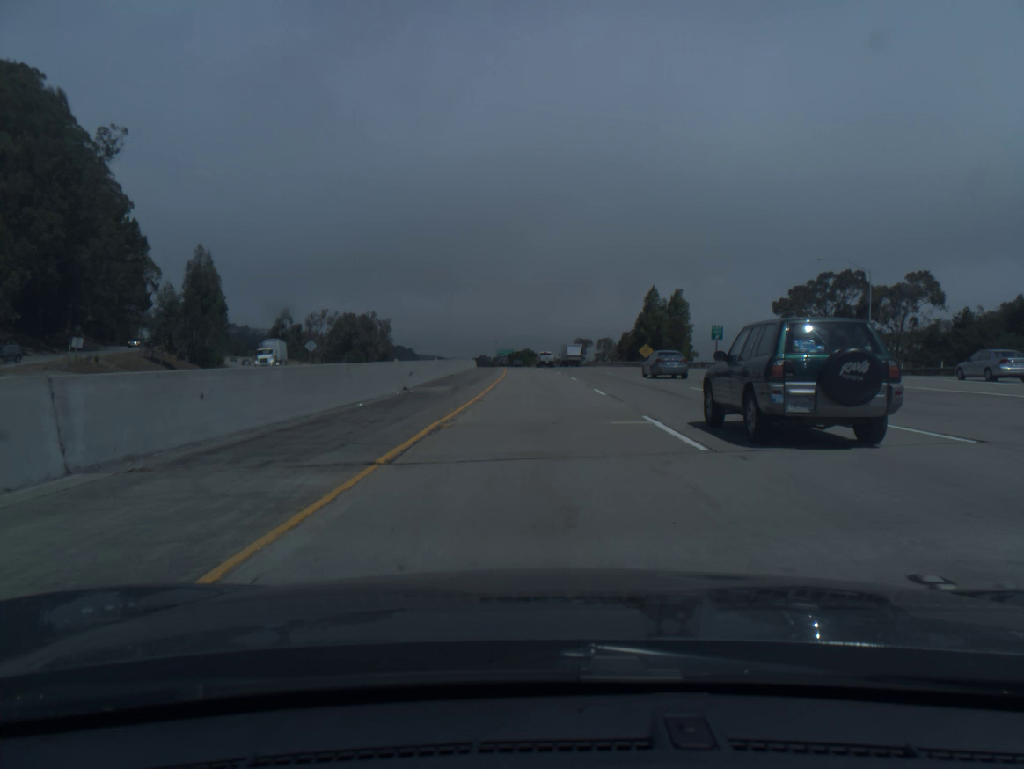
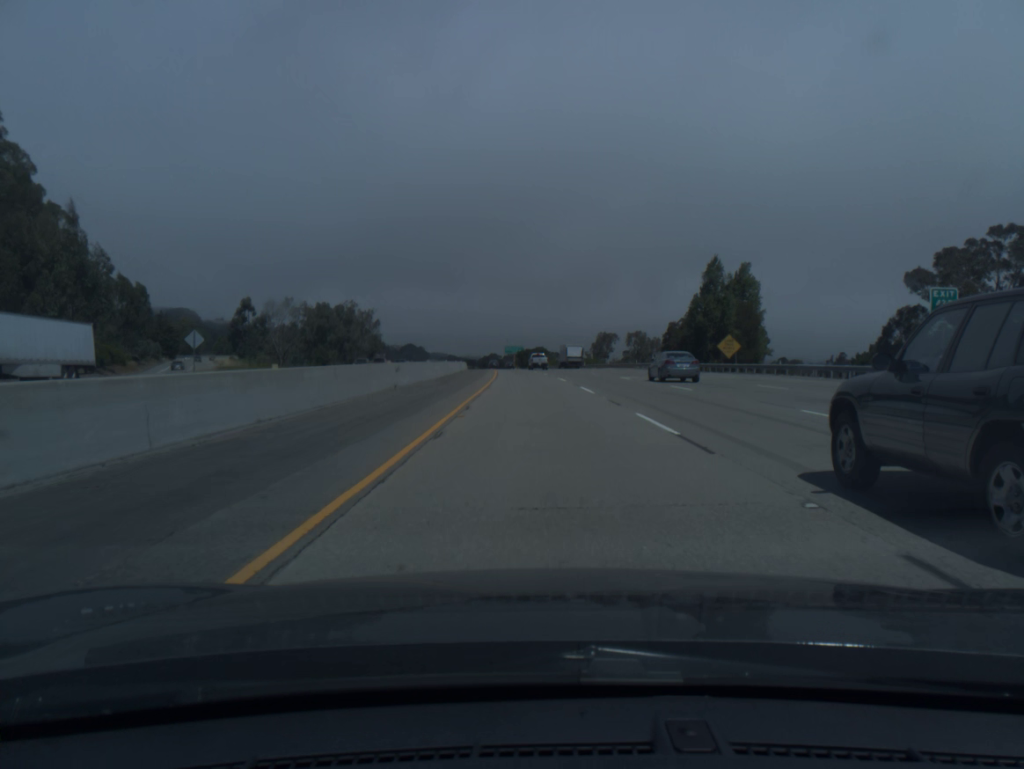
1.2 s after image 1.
(-0.3, +41.0) m; -1°
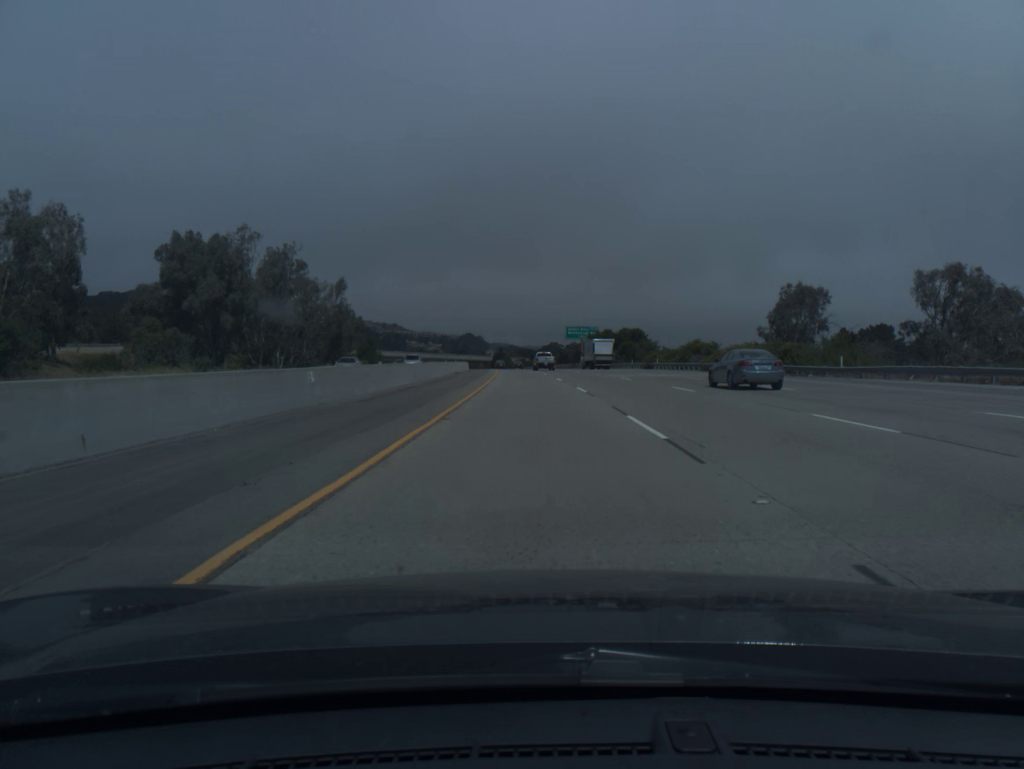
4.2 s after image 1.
(-3.9, +102.6) m; -5°
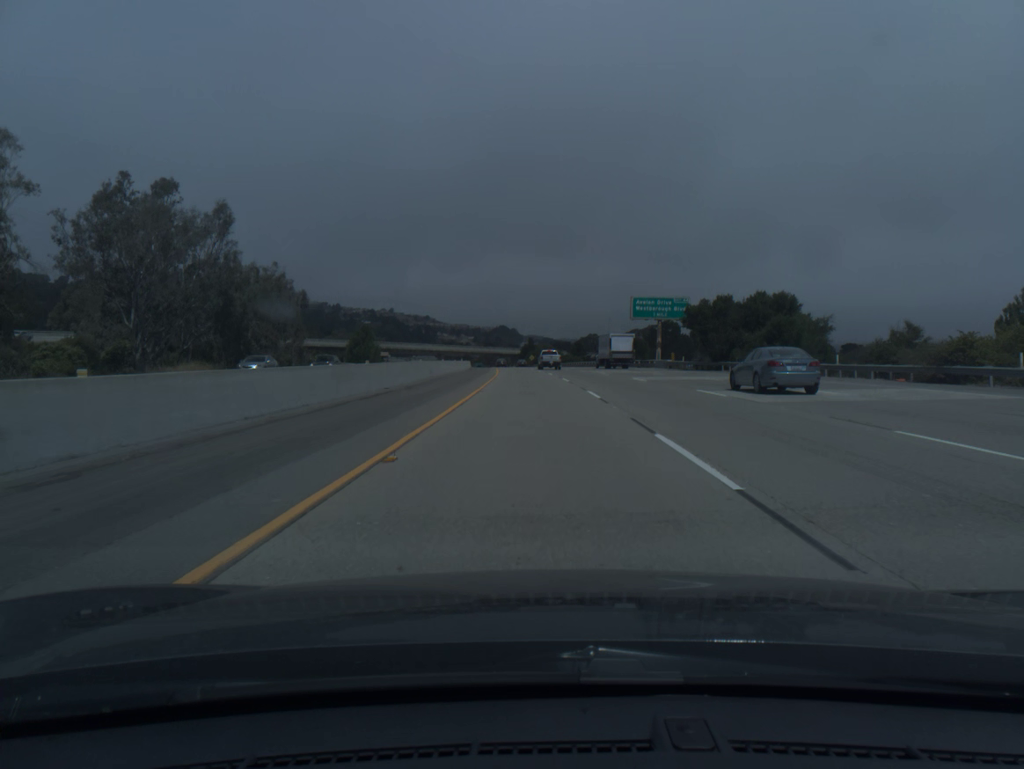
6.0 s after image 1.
(-1.3, +61.8) m; -3°
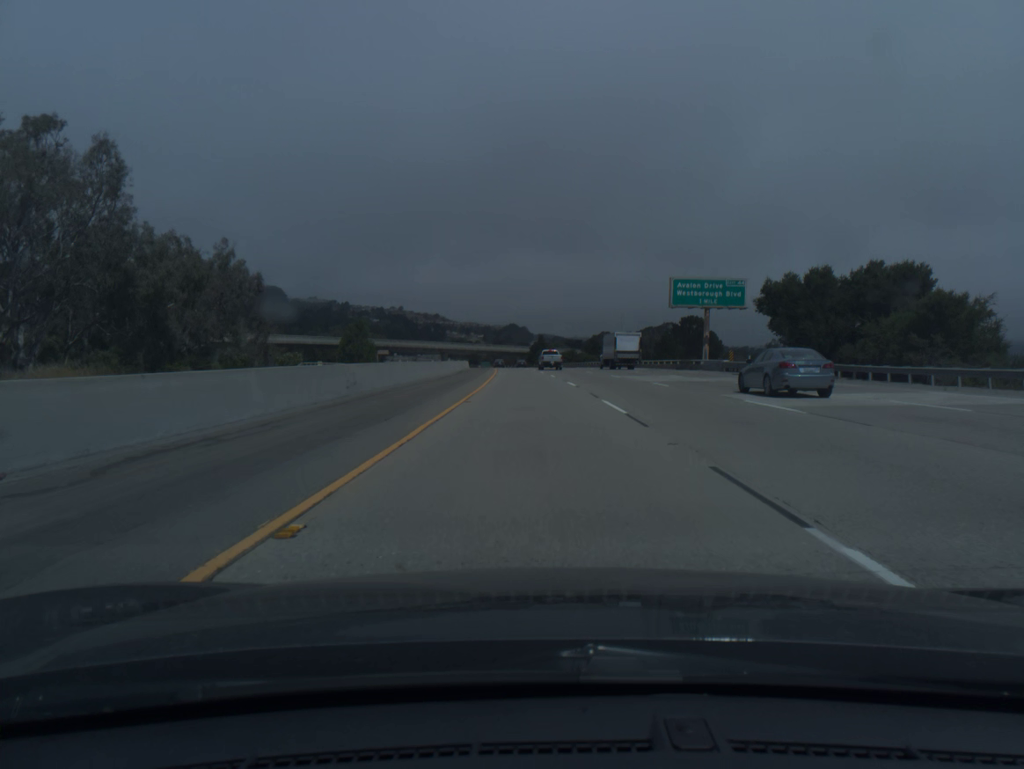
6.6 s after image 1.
(-0.1, +20.7) m; -1°
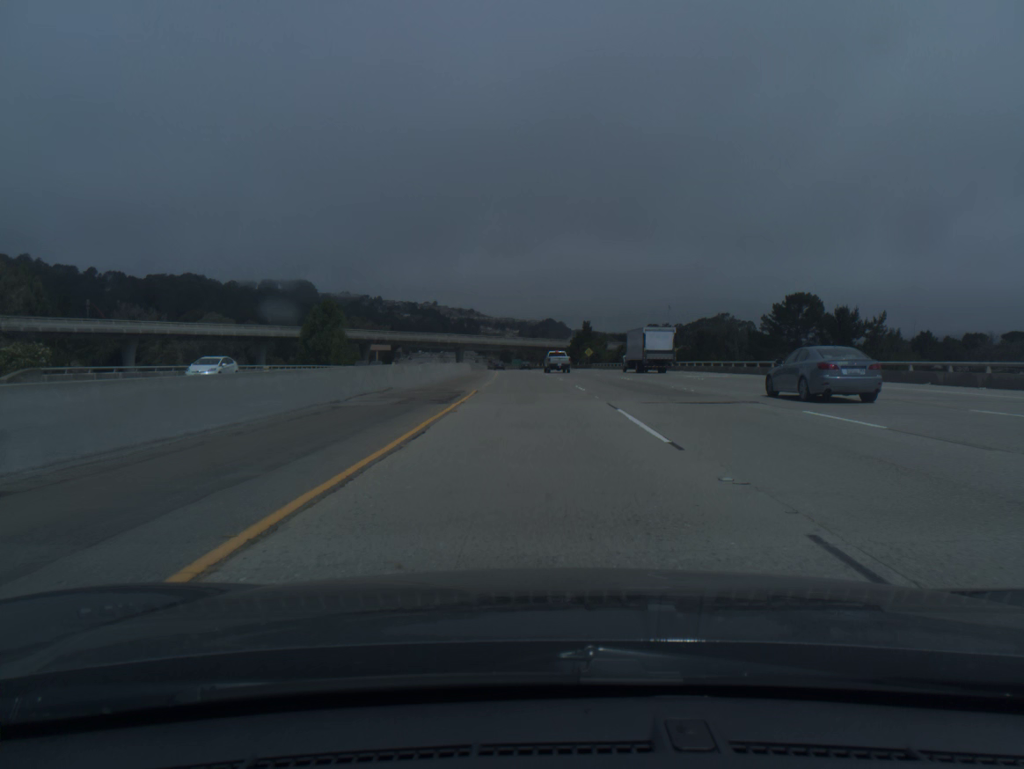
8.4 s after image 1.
(-1.3, +62.1) m; -3°
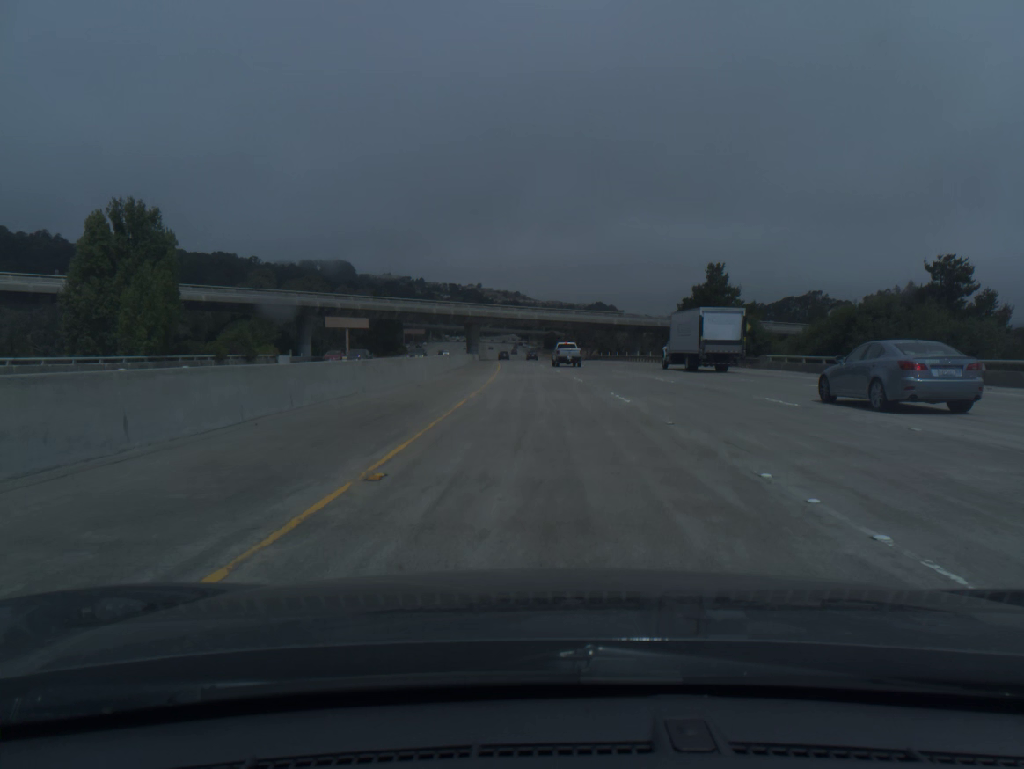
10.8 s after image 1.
(-2.6, +82.4) m; -4°
